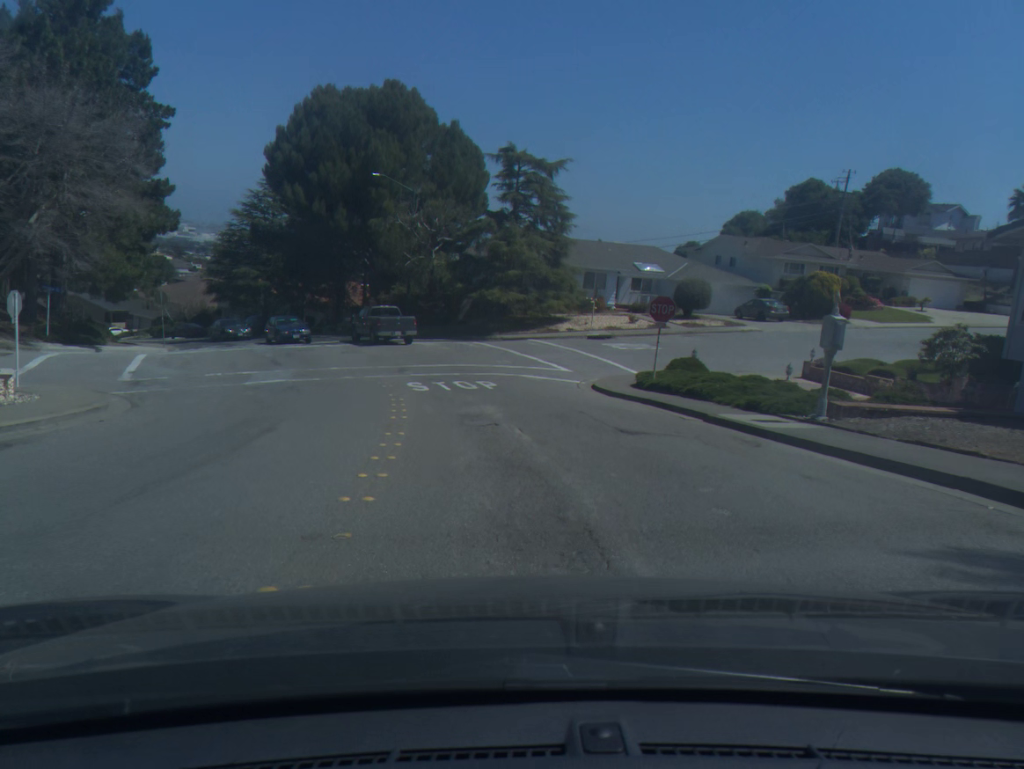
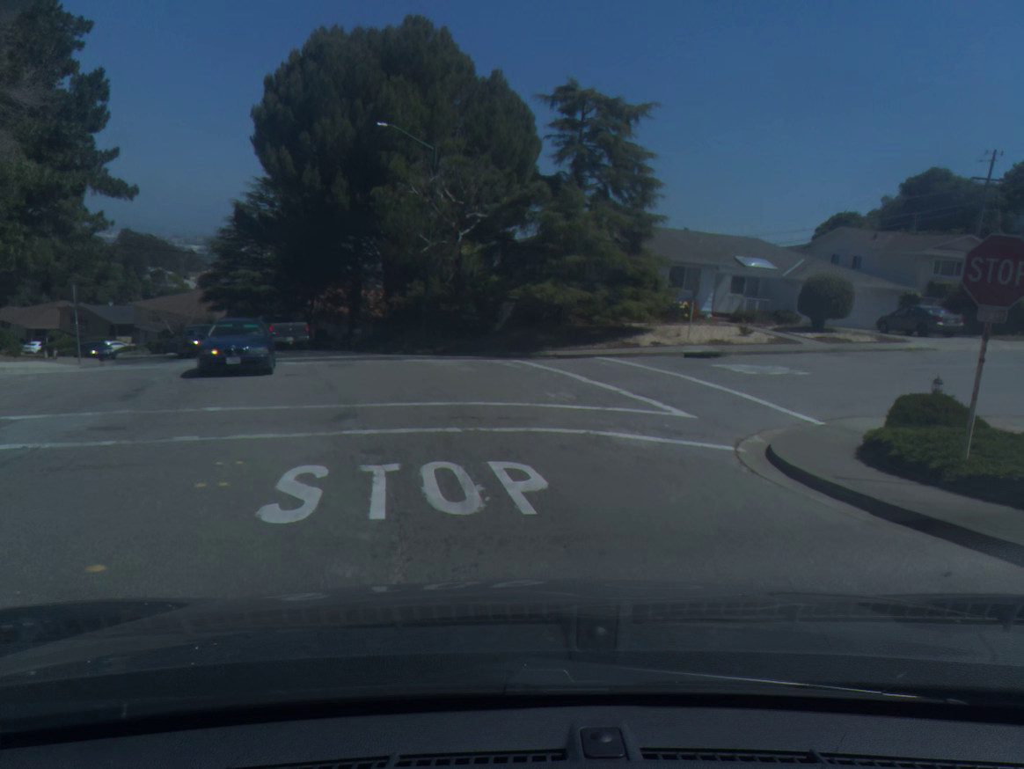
(-0.3, +14.1) m; -5°
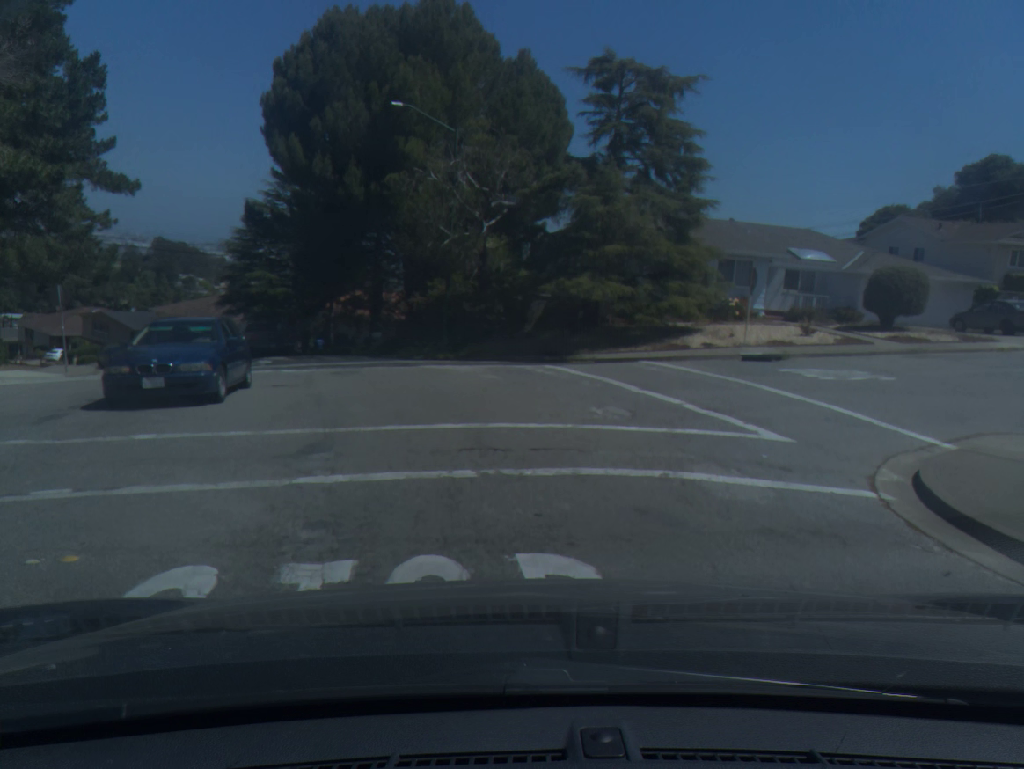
(0.0, +3.7) m; -2°
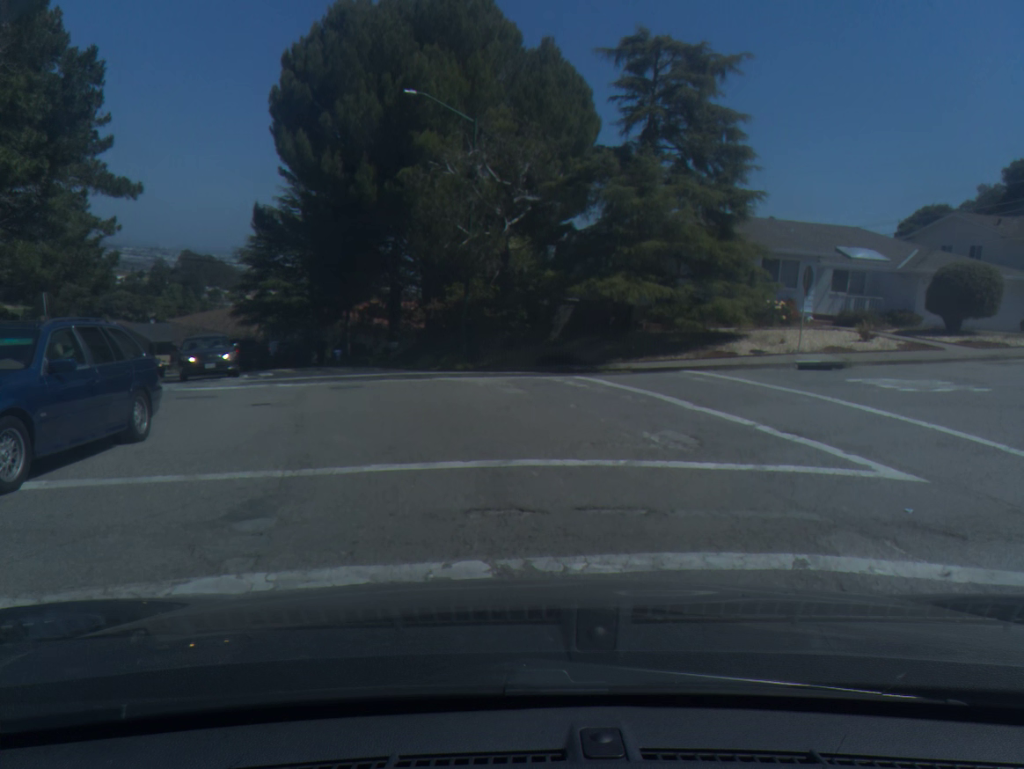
(0.0, +2.9) m; -2°
